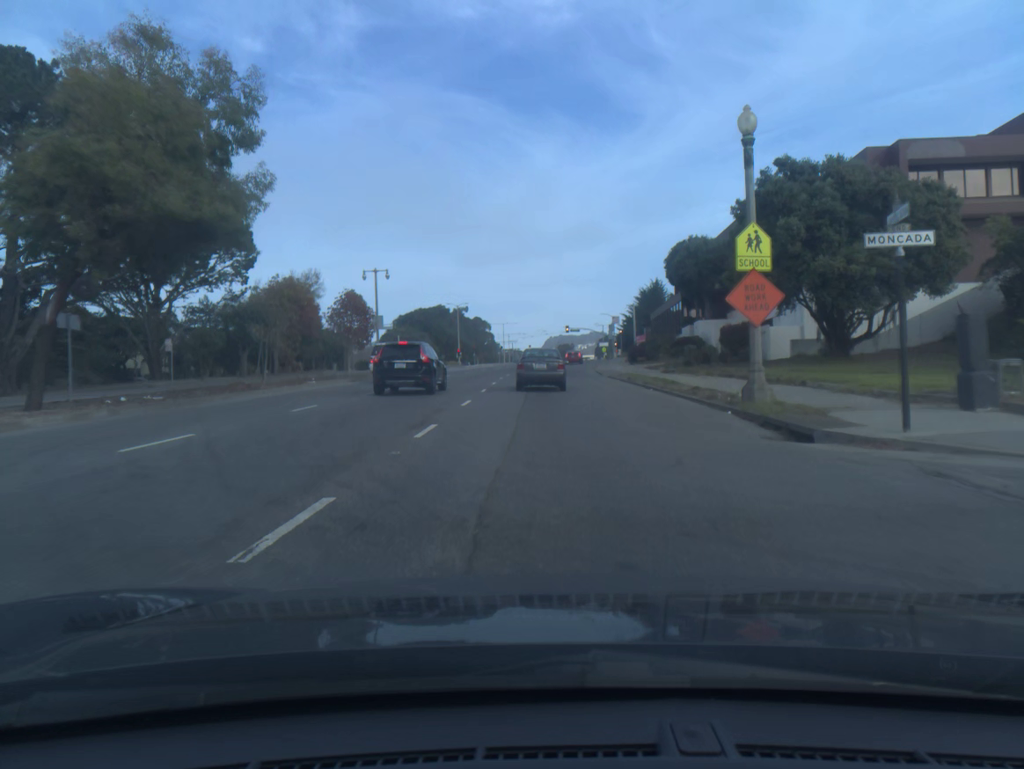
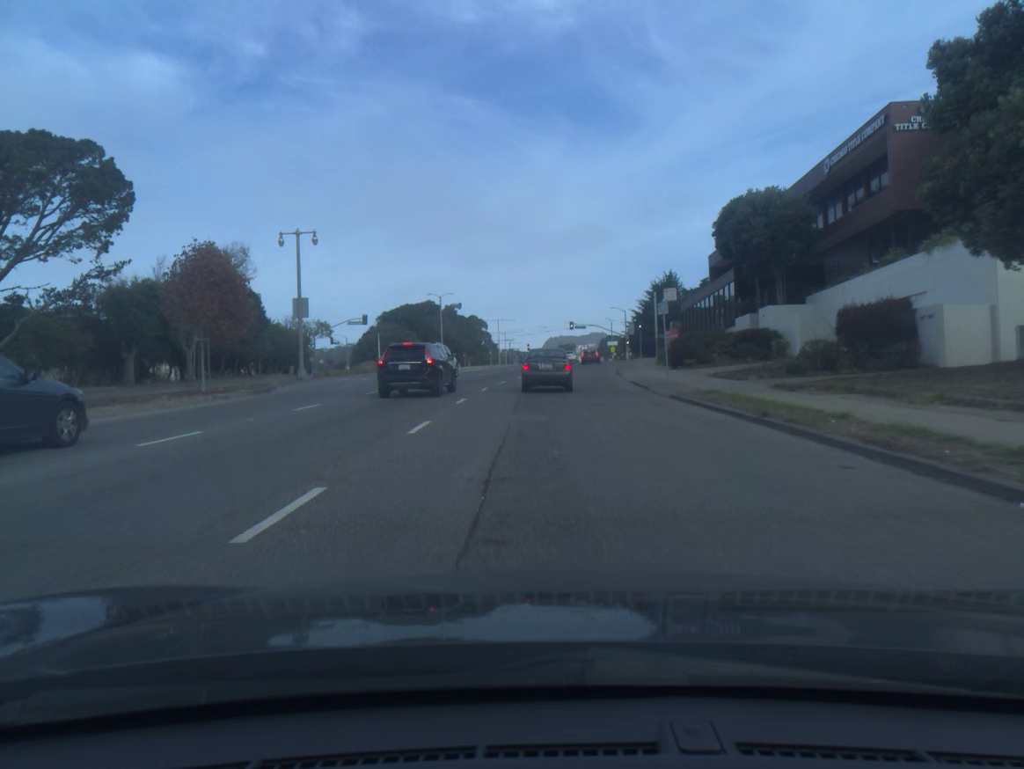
(0.0, +21.1) m; 0°
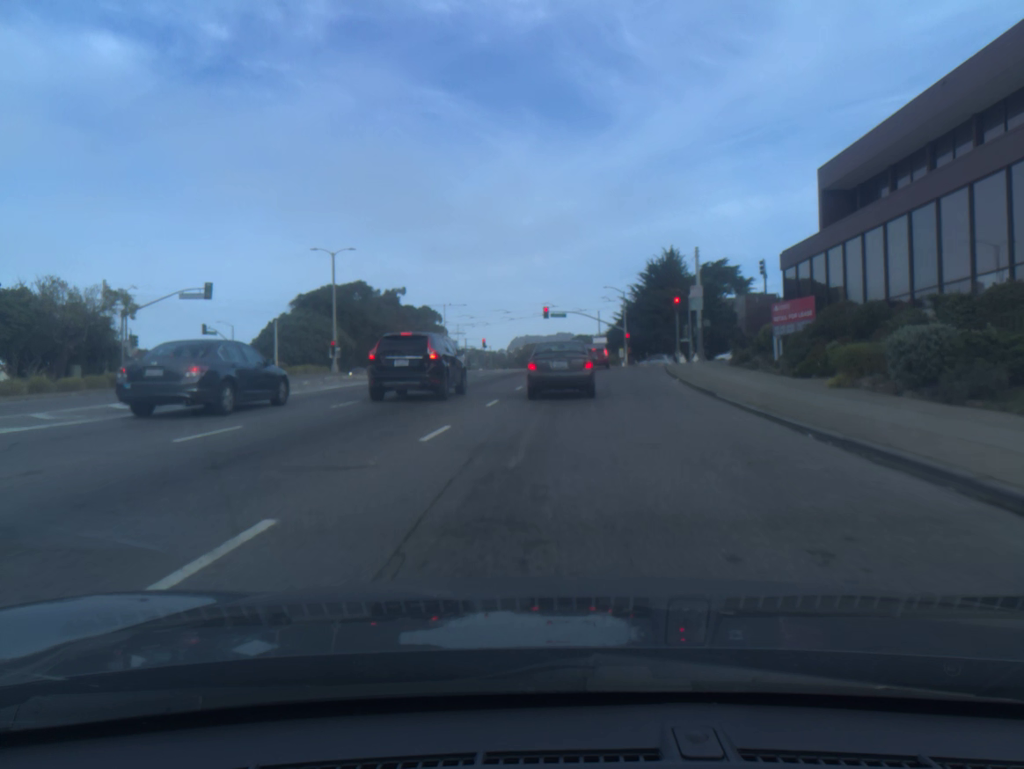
(+0.5, +38.2) m; +3°
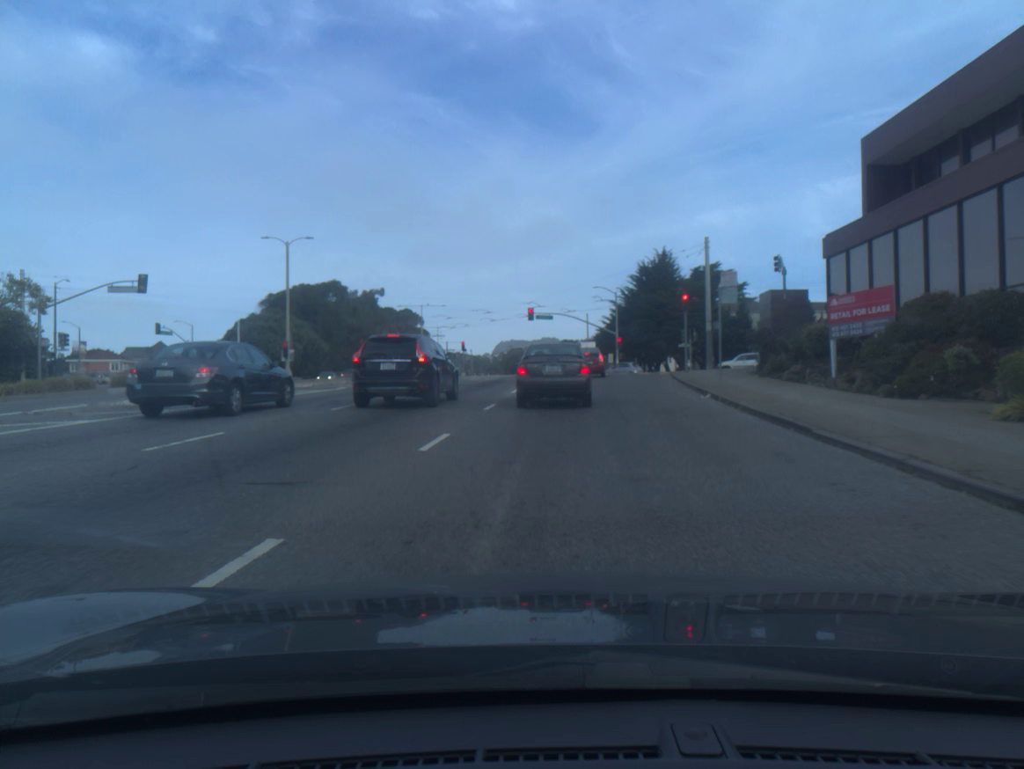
(+0.1, +7.8) m; +1°
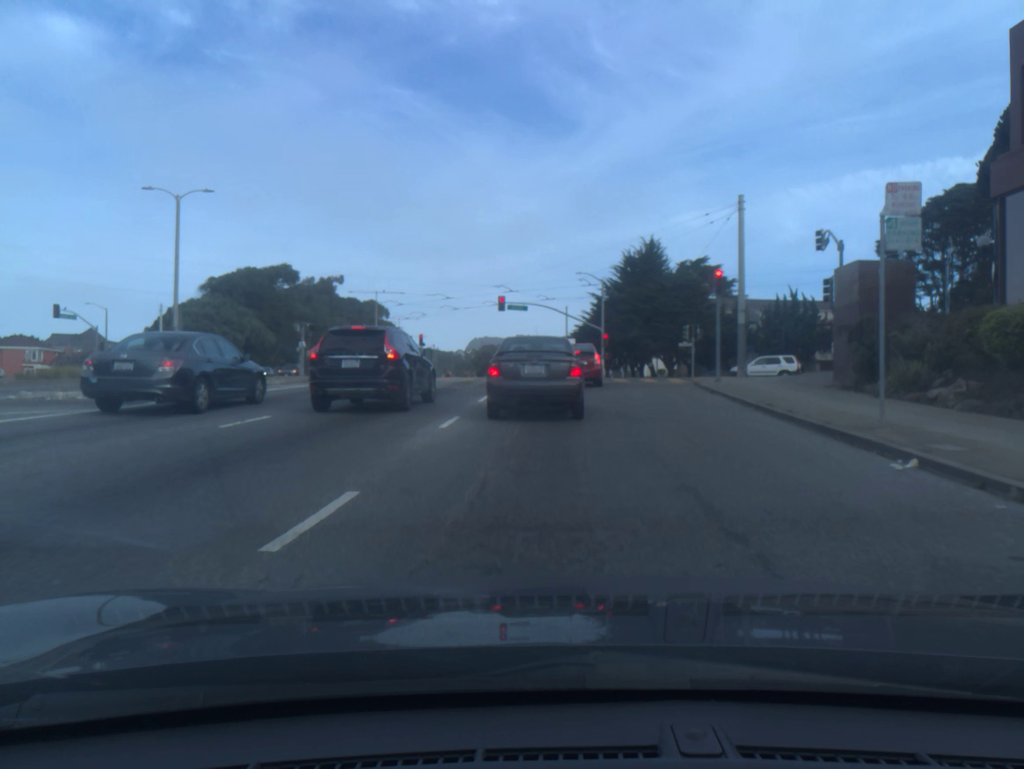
(+0.2, +12.6) m; +2°
